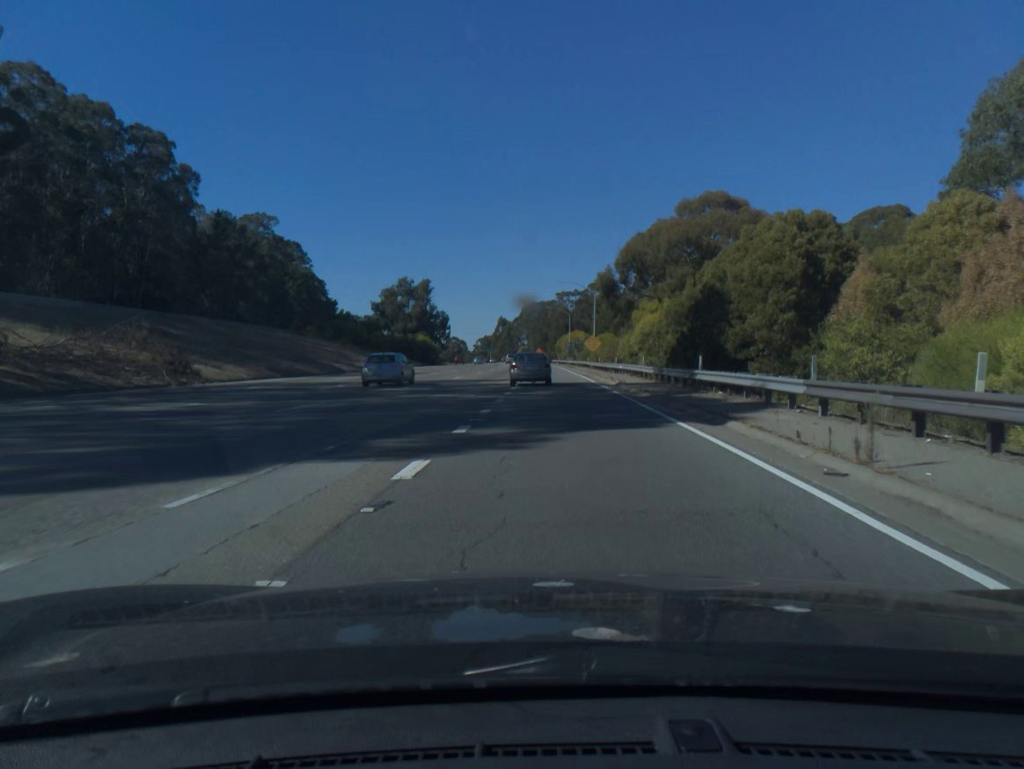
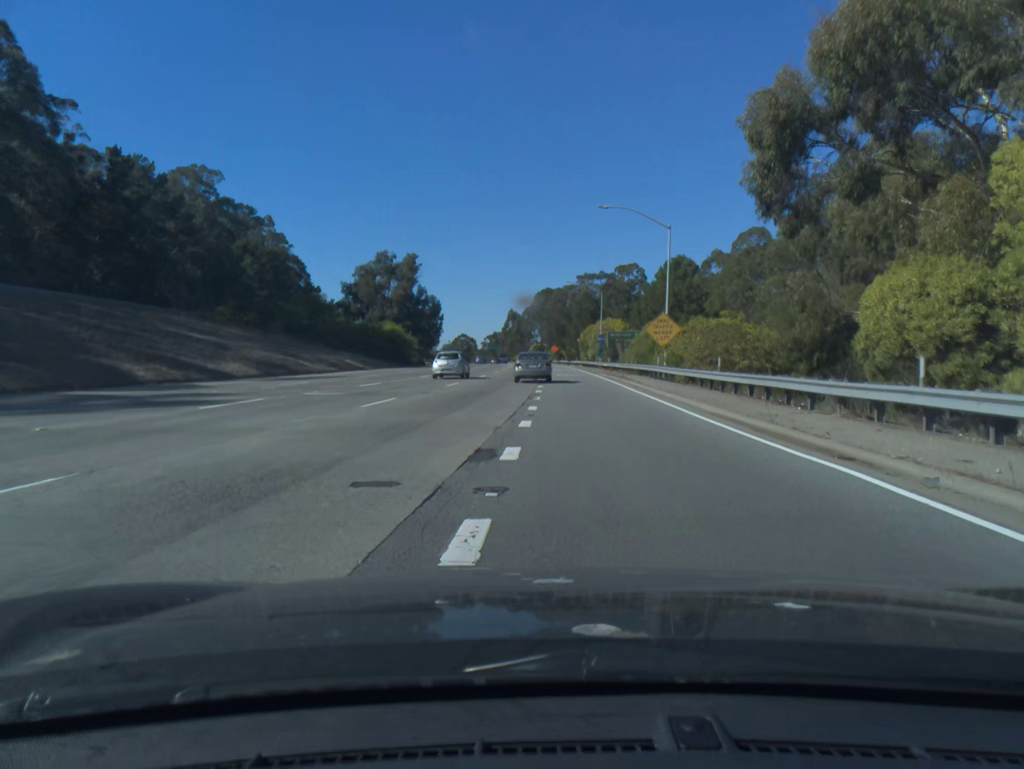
(-0.4, +44.2) m; -1°
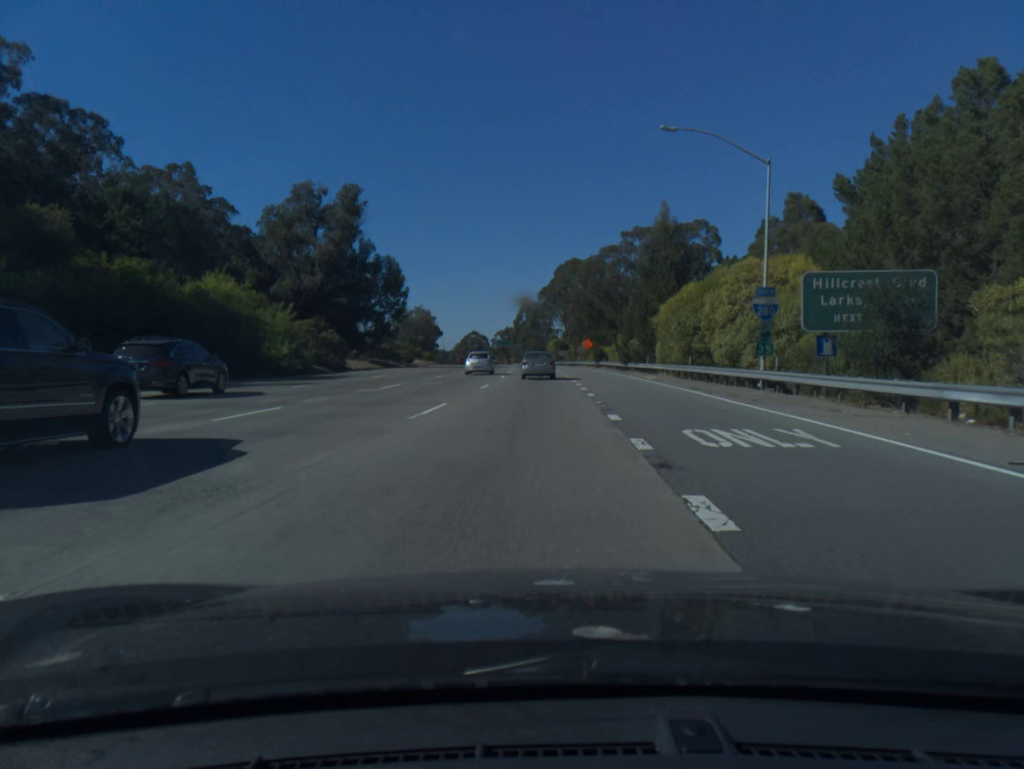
(-0.9, +62.3) m; -1°
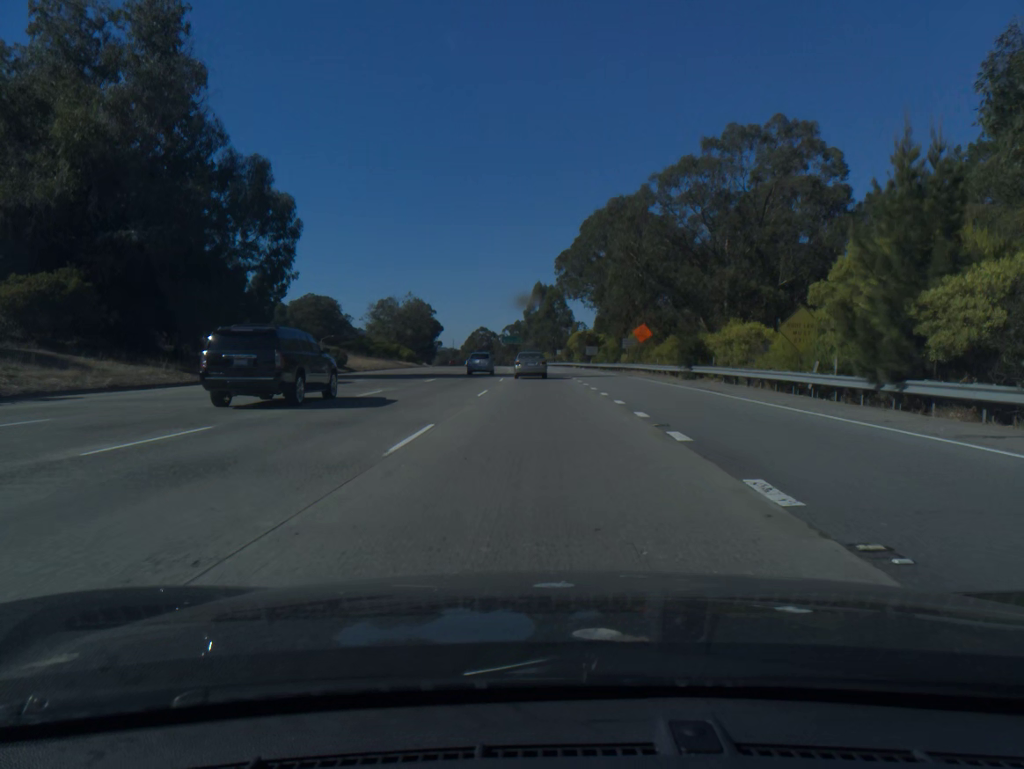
(-0.3, +49.2) m; -1°
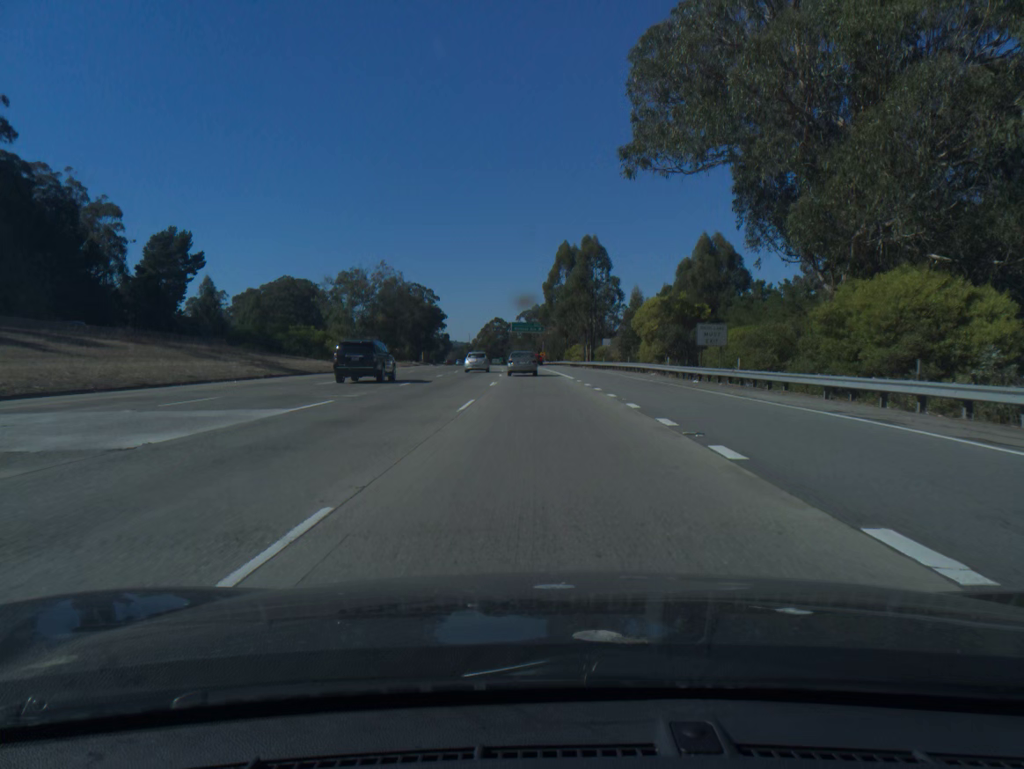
(-1.0, +65.6) m; -2°
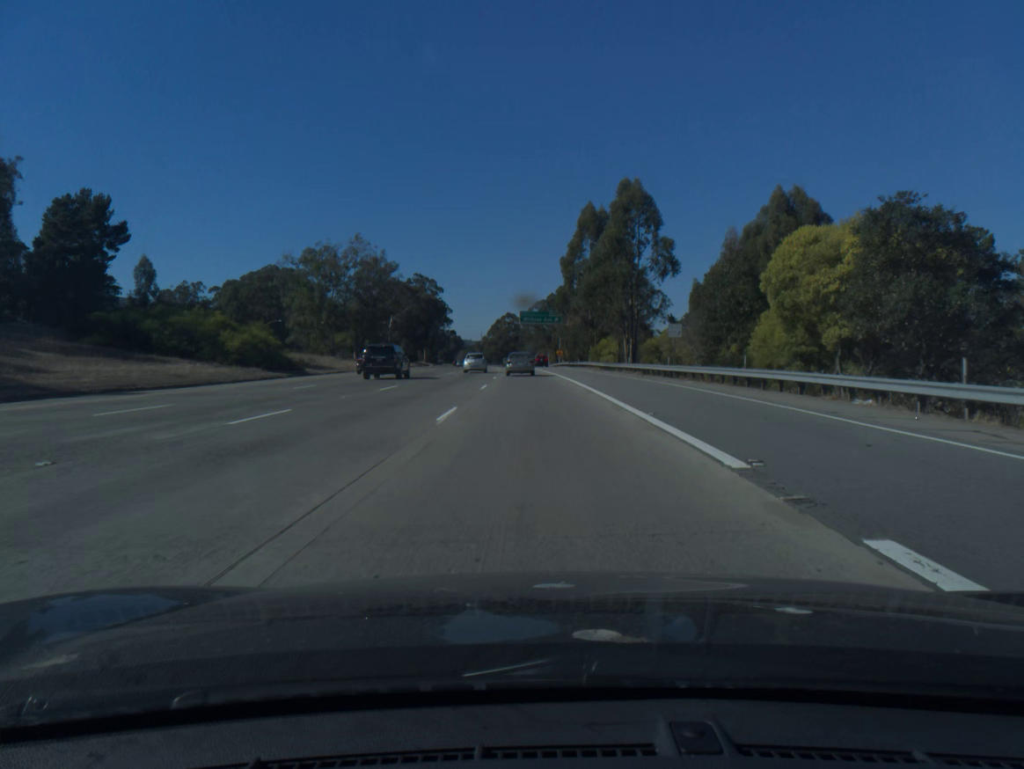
(-0.2, +32.3) m; -1°
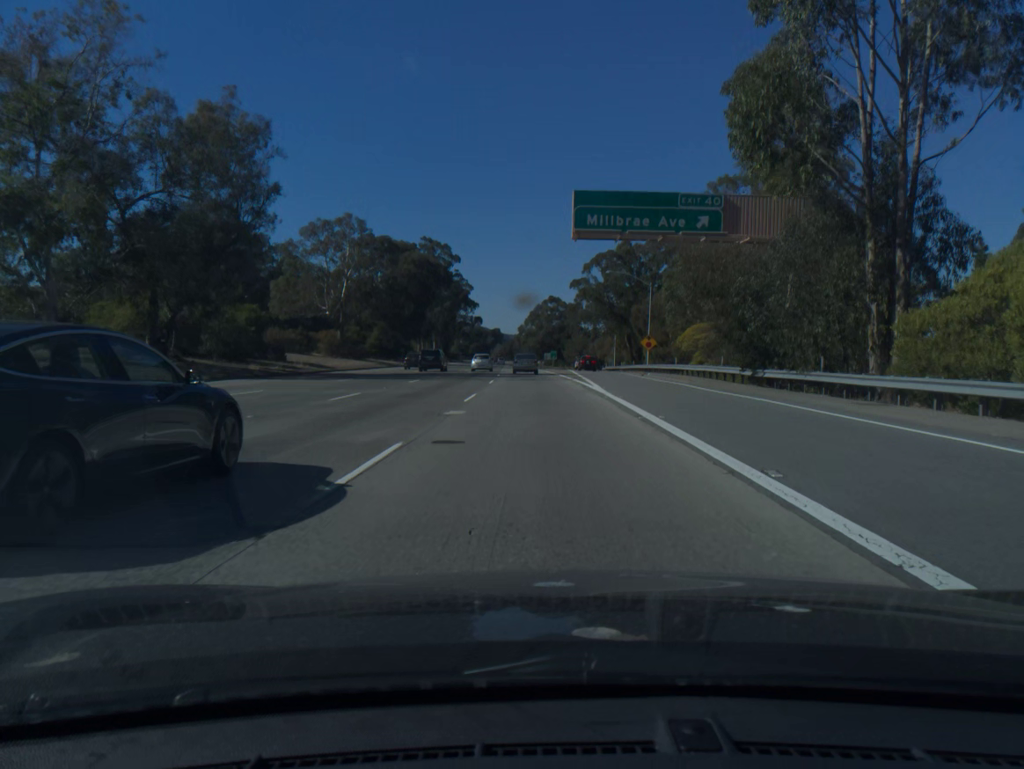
(-2.5, +80.9) m; -3°
